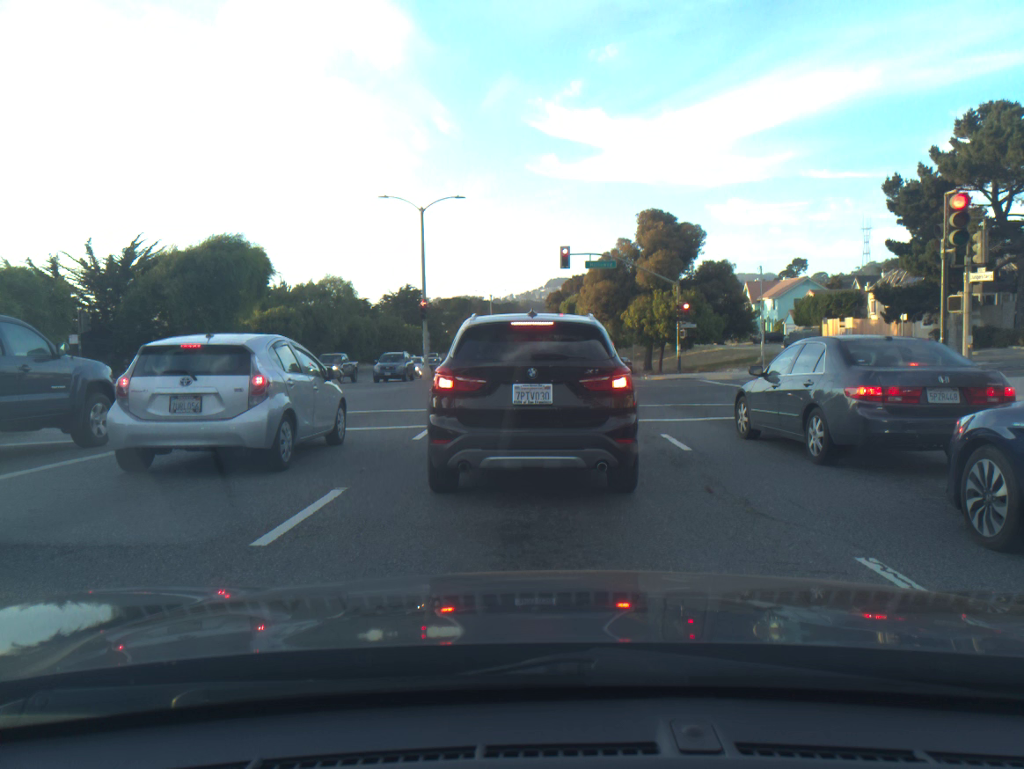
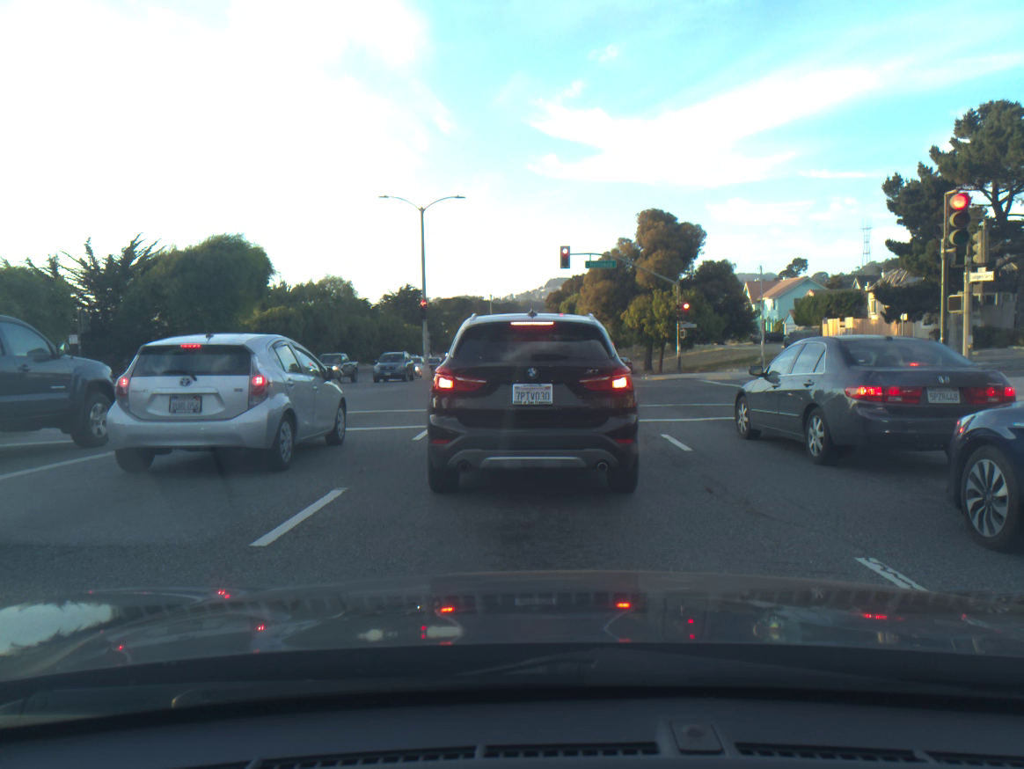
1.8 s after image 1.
(0.0, 0.0) m; 0°
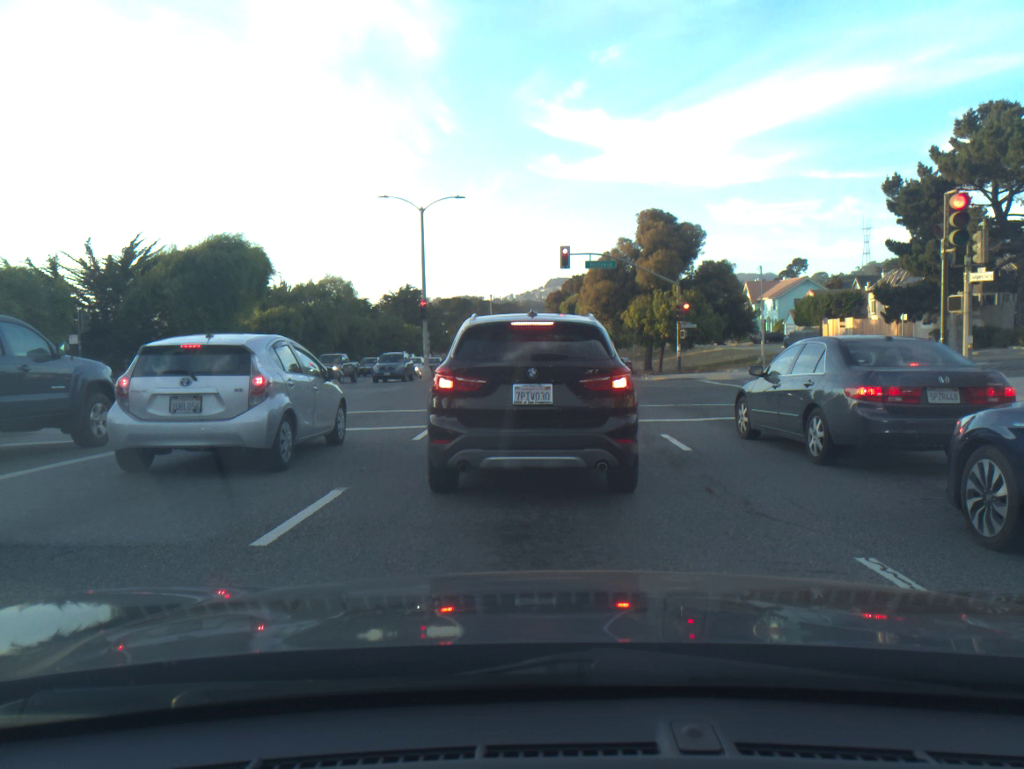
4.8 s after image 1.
(0.0, -0.1) m; 0°
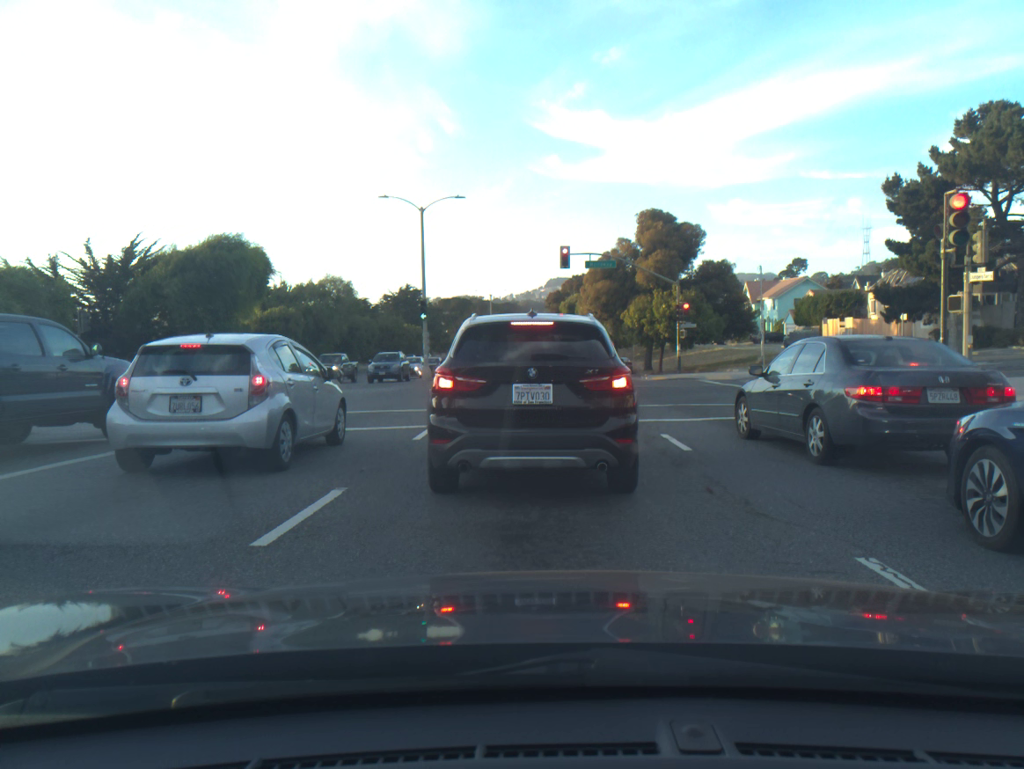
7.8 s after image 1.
(0.0, 0.0) m; 0°
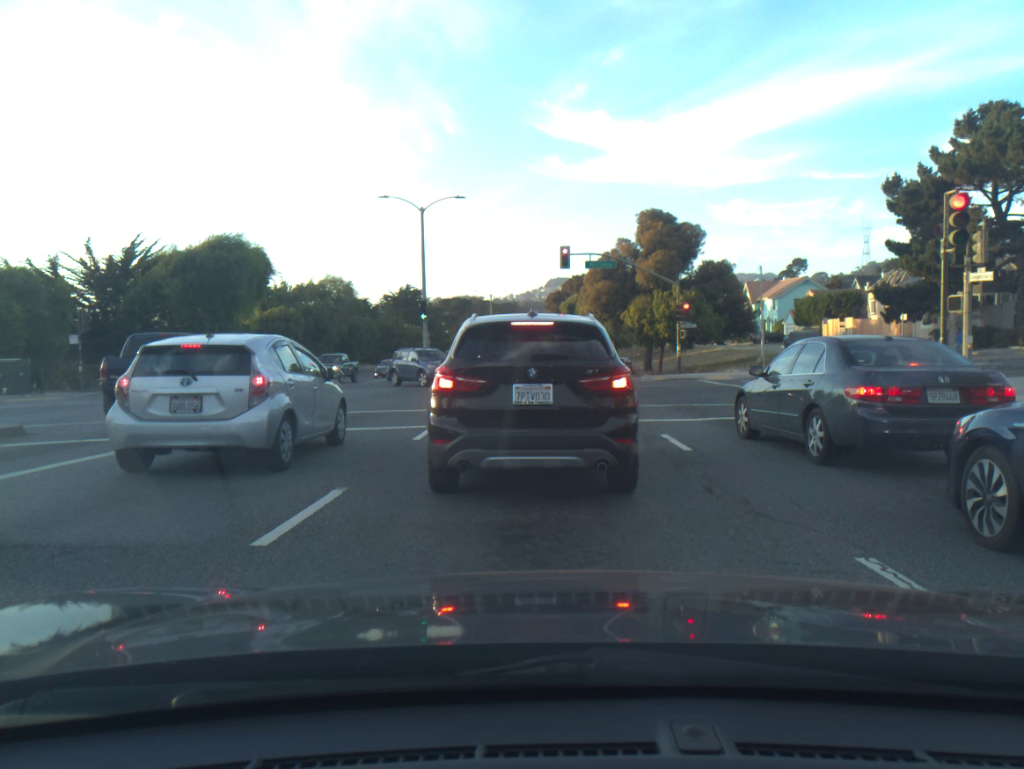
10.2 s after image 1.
(0.0, 0.0) m; 0°
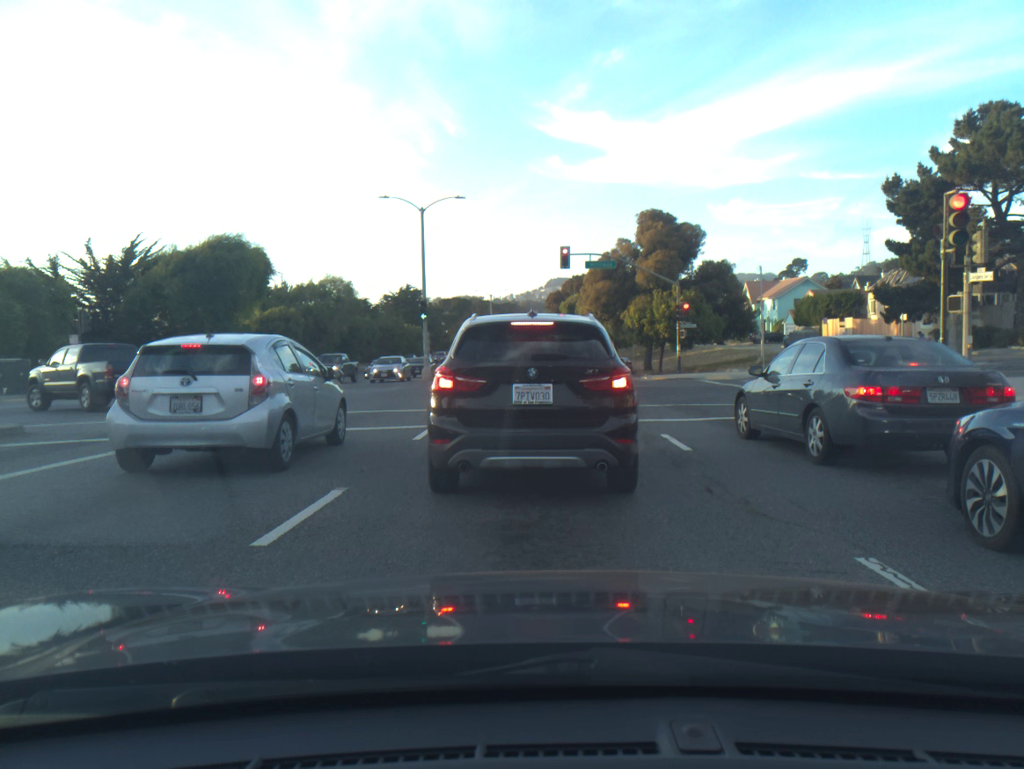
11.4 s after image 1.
(0.0, 0.0) m; 0°
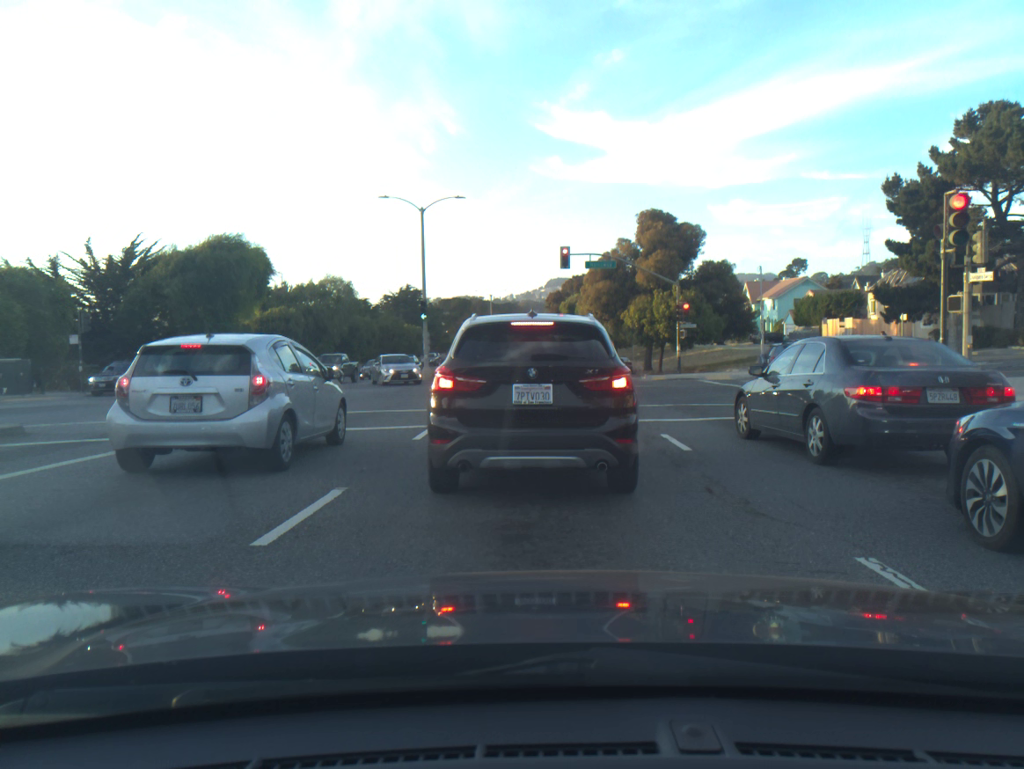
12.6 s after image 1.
(0.0, 0.0) m; 0°
